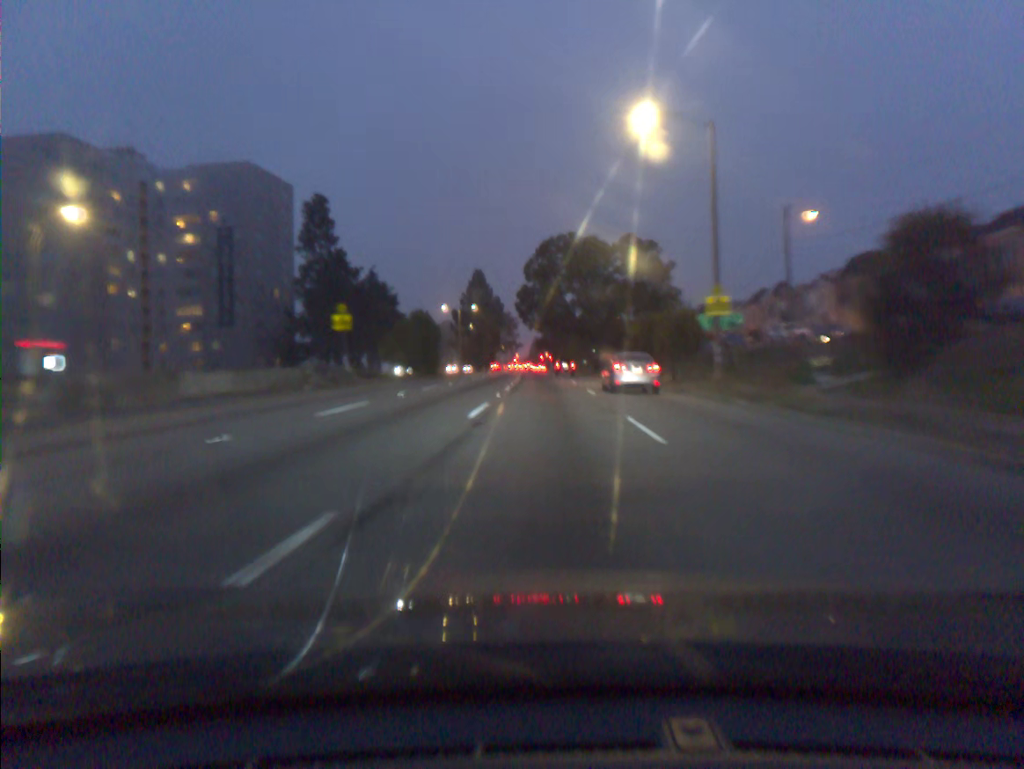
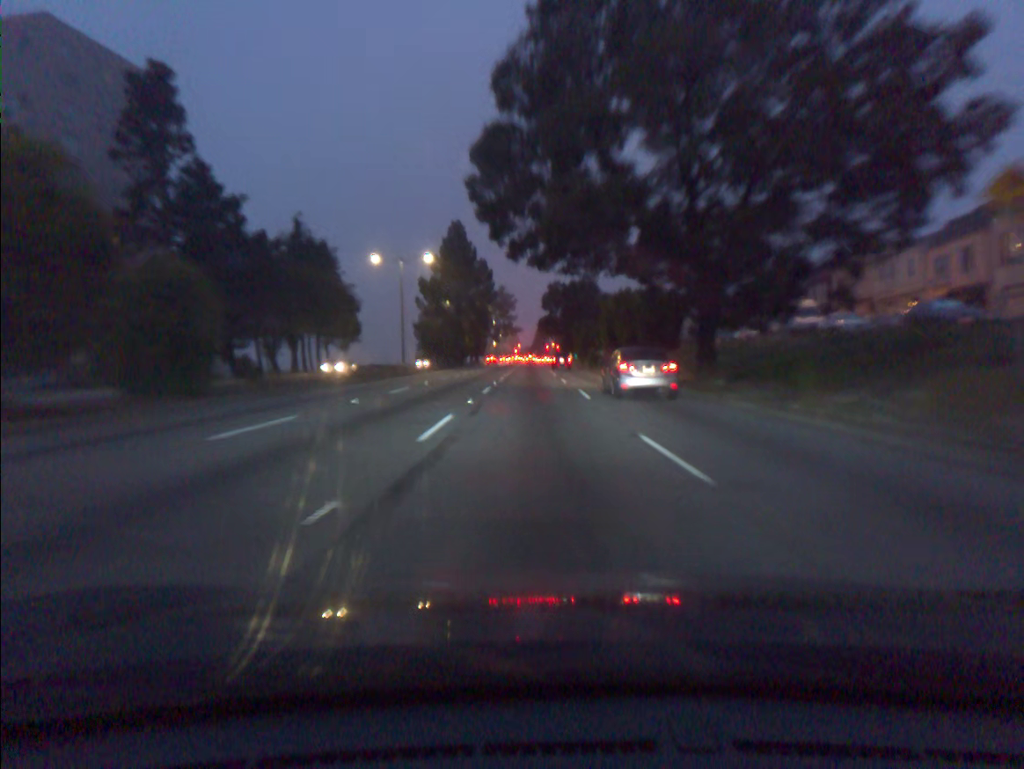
(+0.2, +48.7) m; 0°
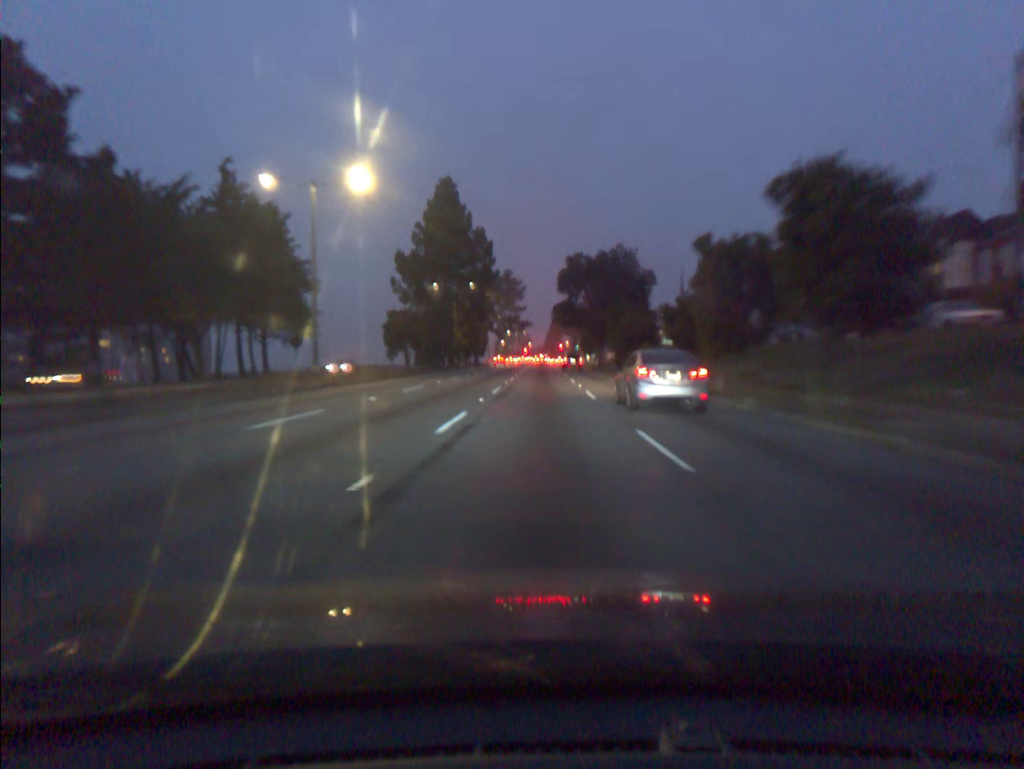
(-0.3, +28.2) m; -1°
